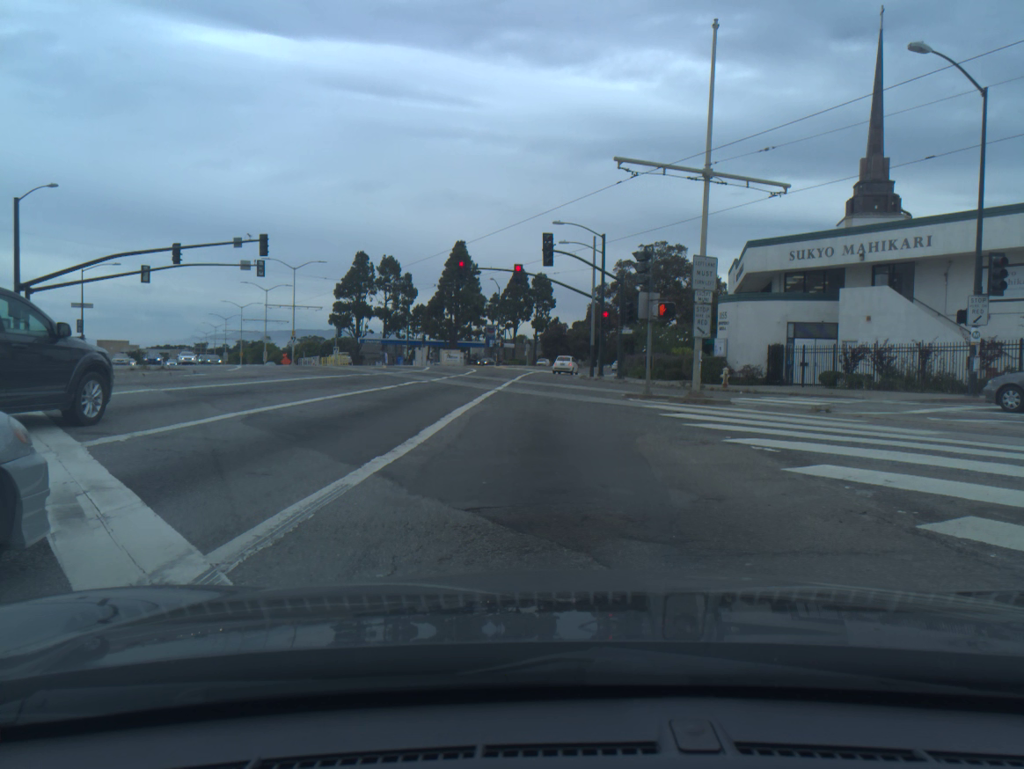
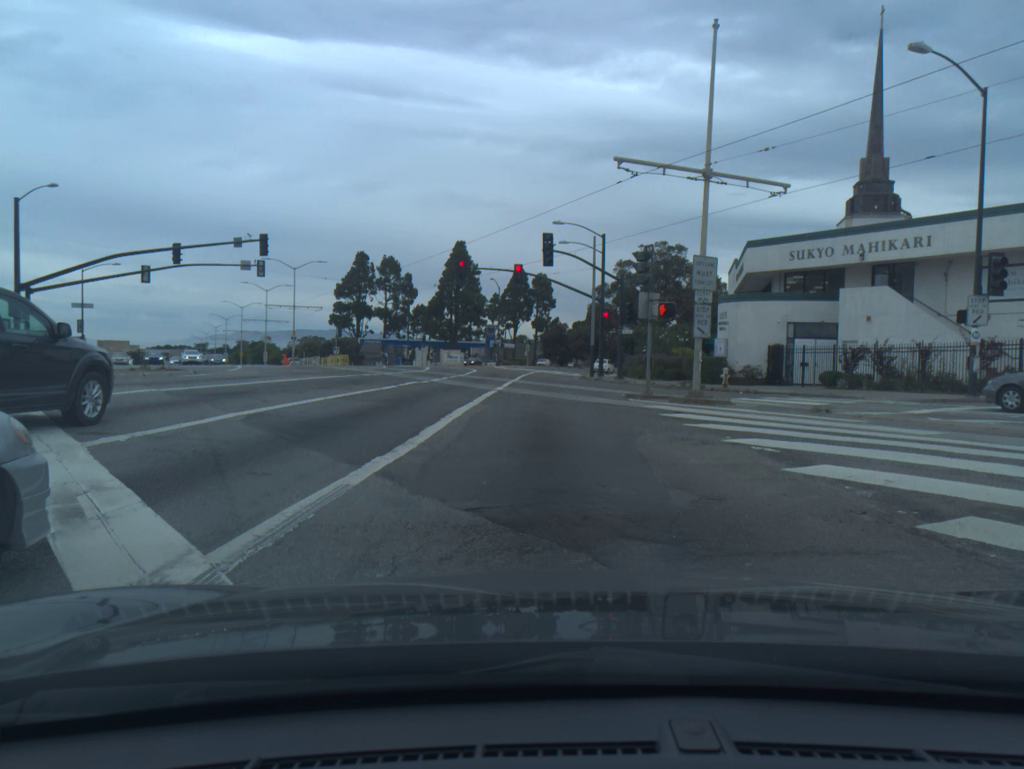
(0.0, 0.0) m; 0°
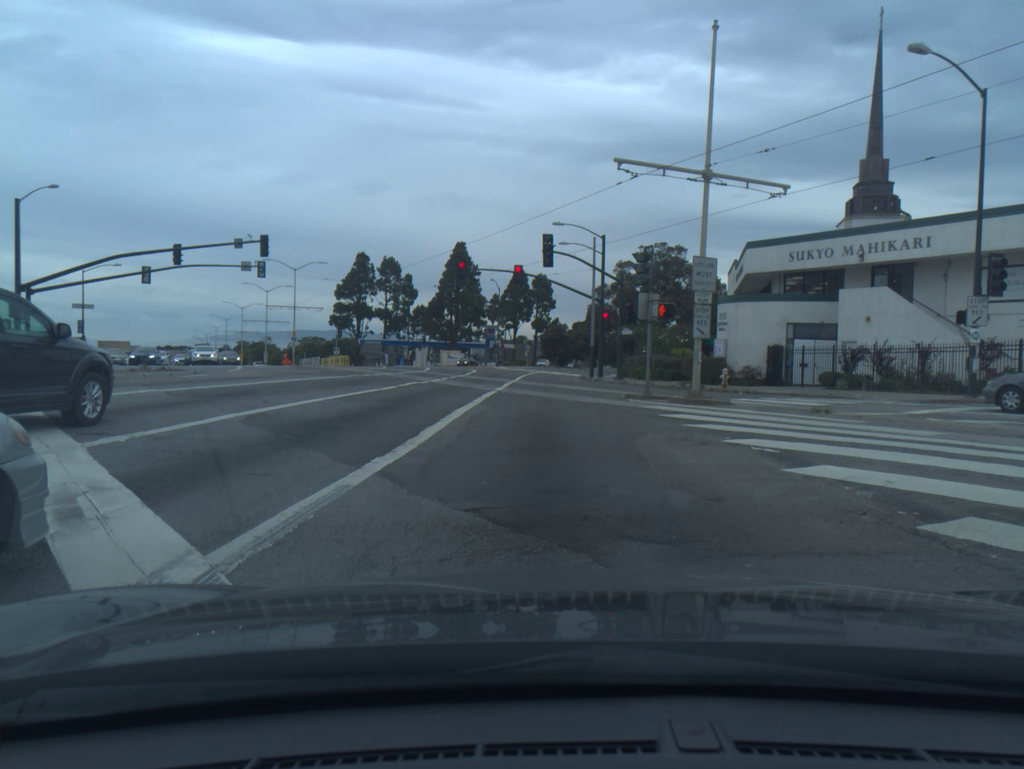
(0.0, 0.0) m; 0°
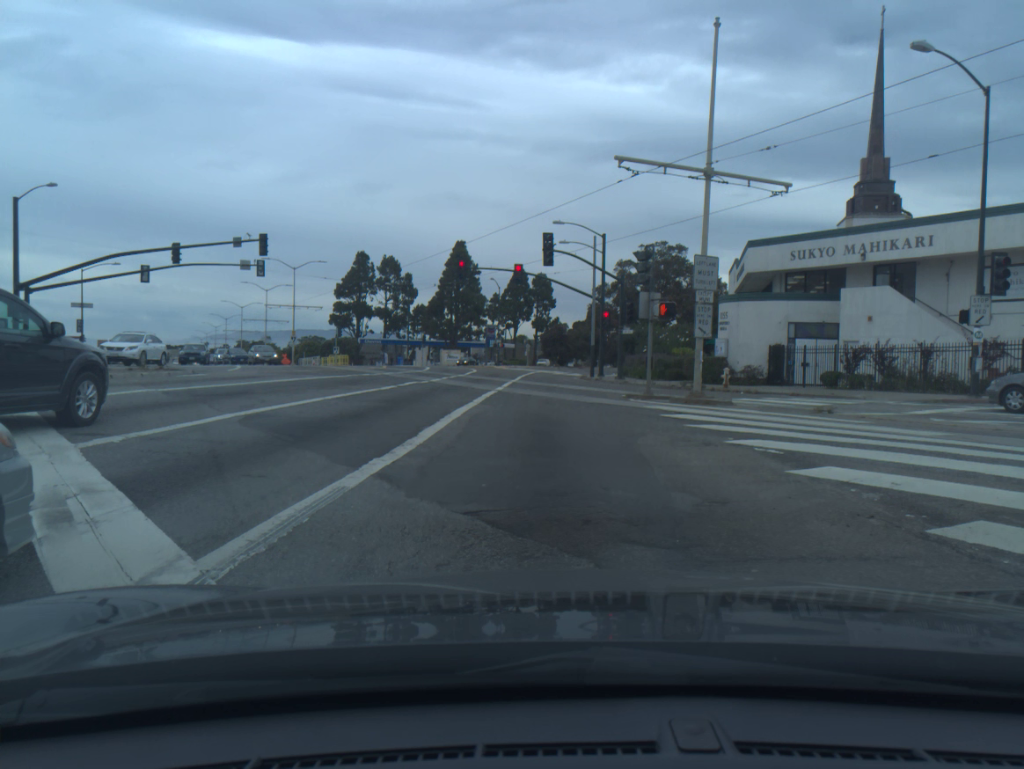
(0.0, +0.1) m; 0°
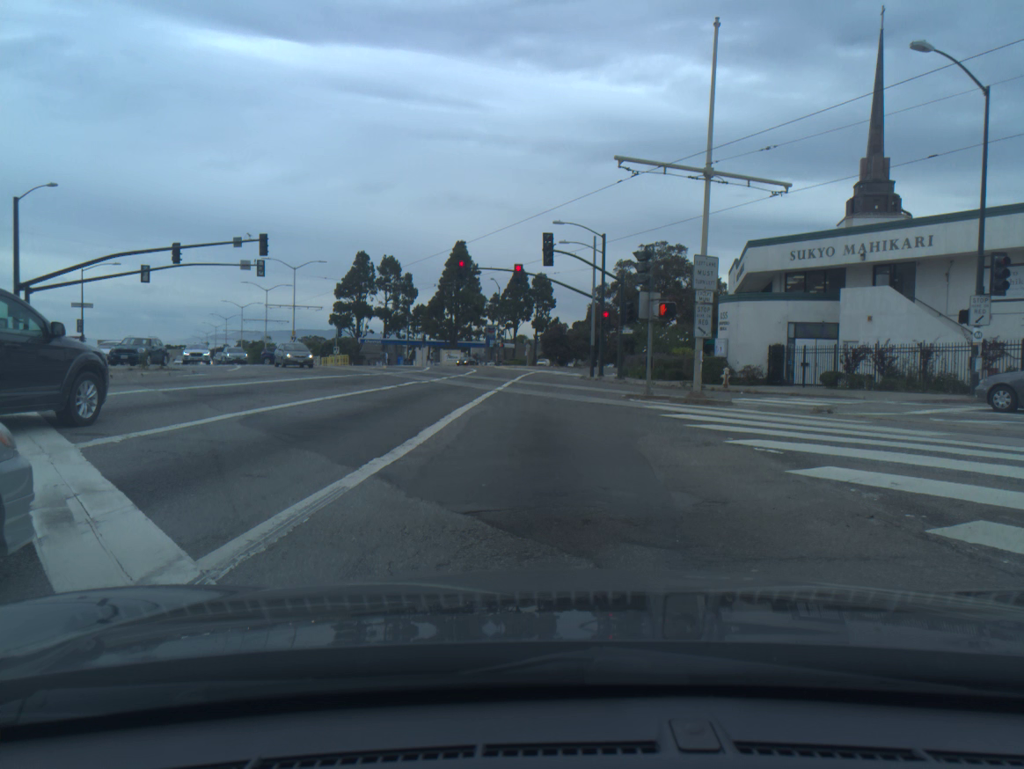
(0.0, 0.0) m; 0°
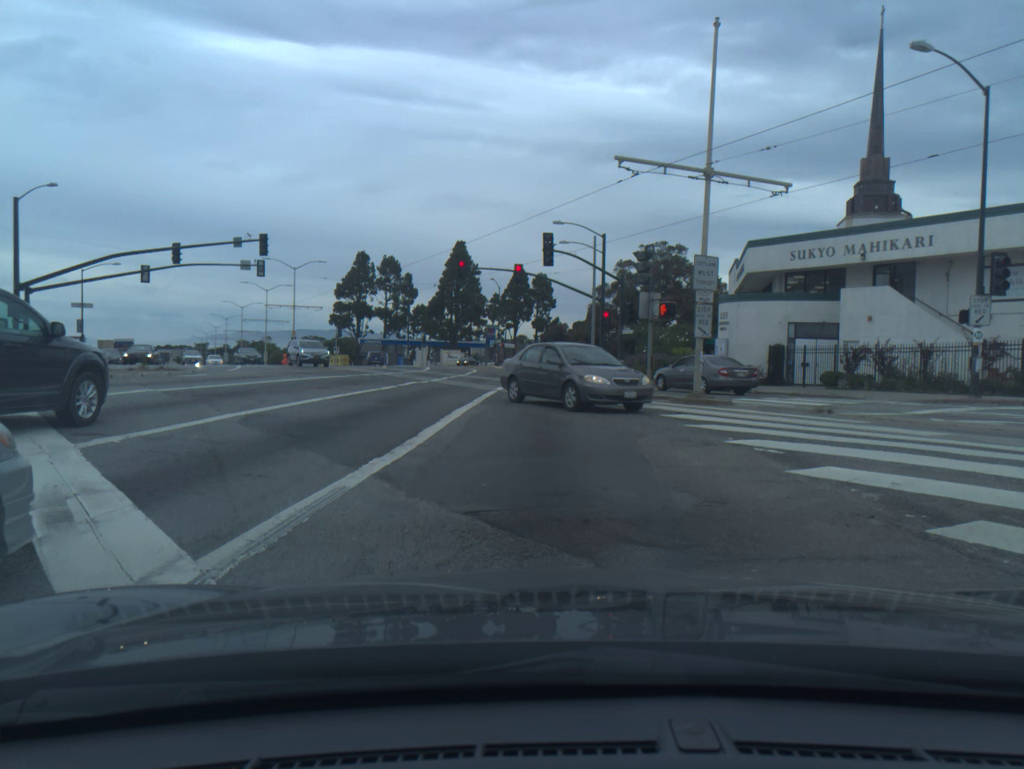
(0.0, 0.0) m; 0°
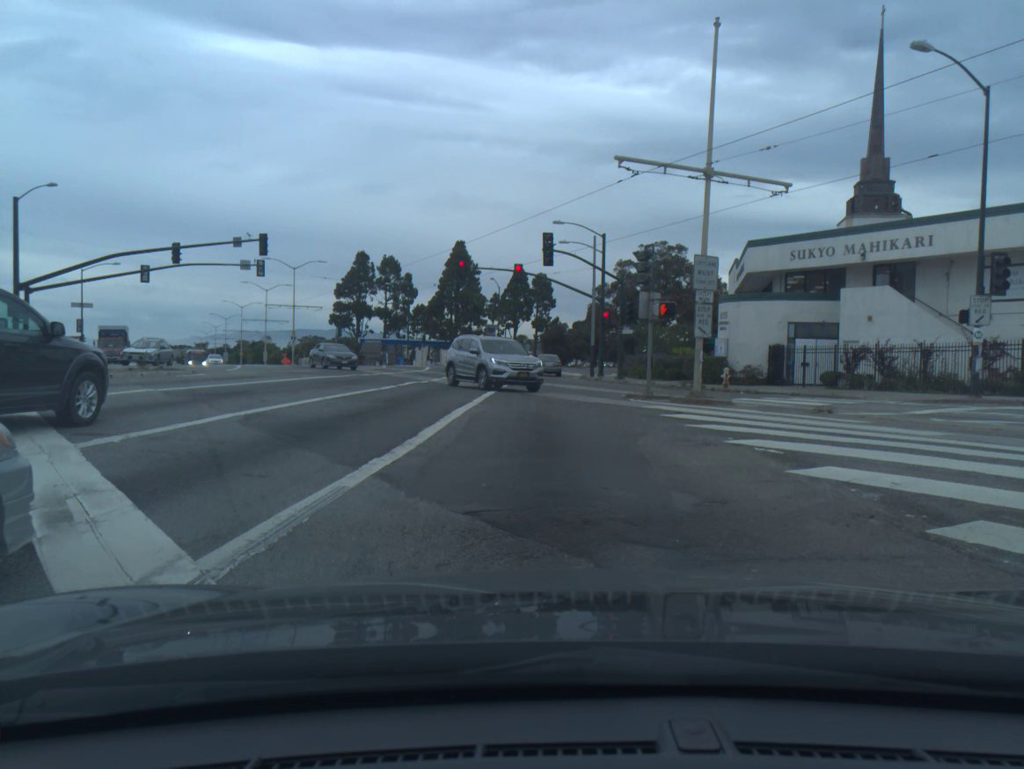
(0.0, 0.0) m; 0°
